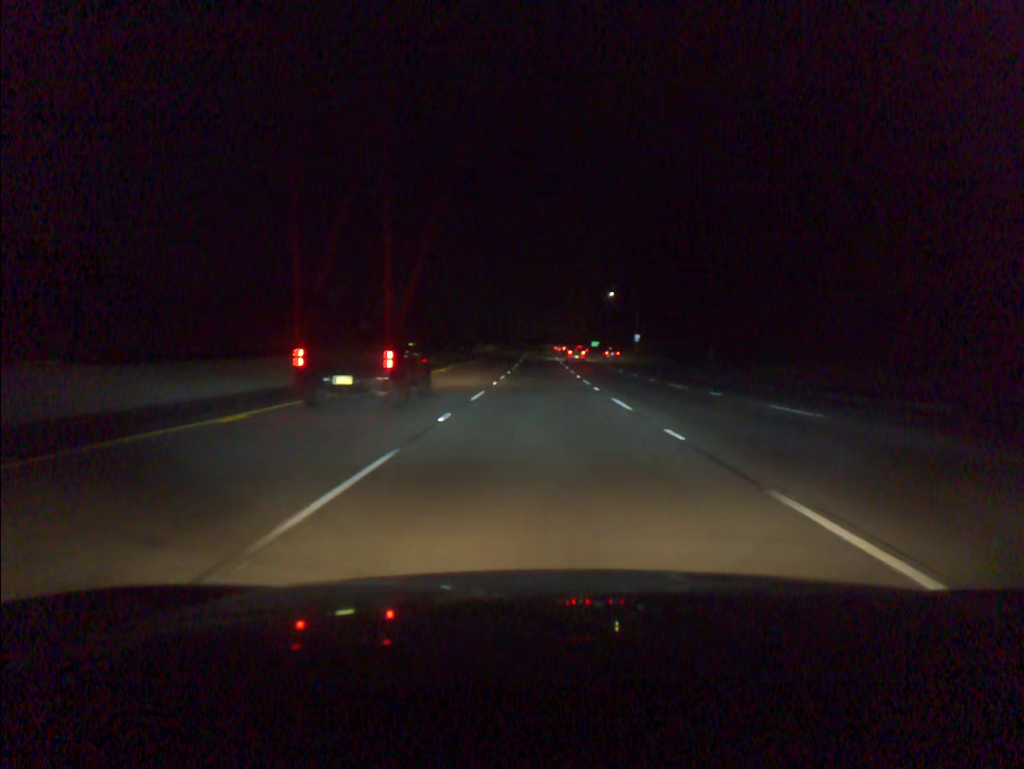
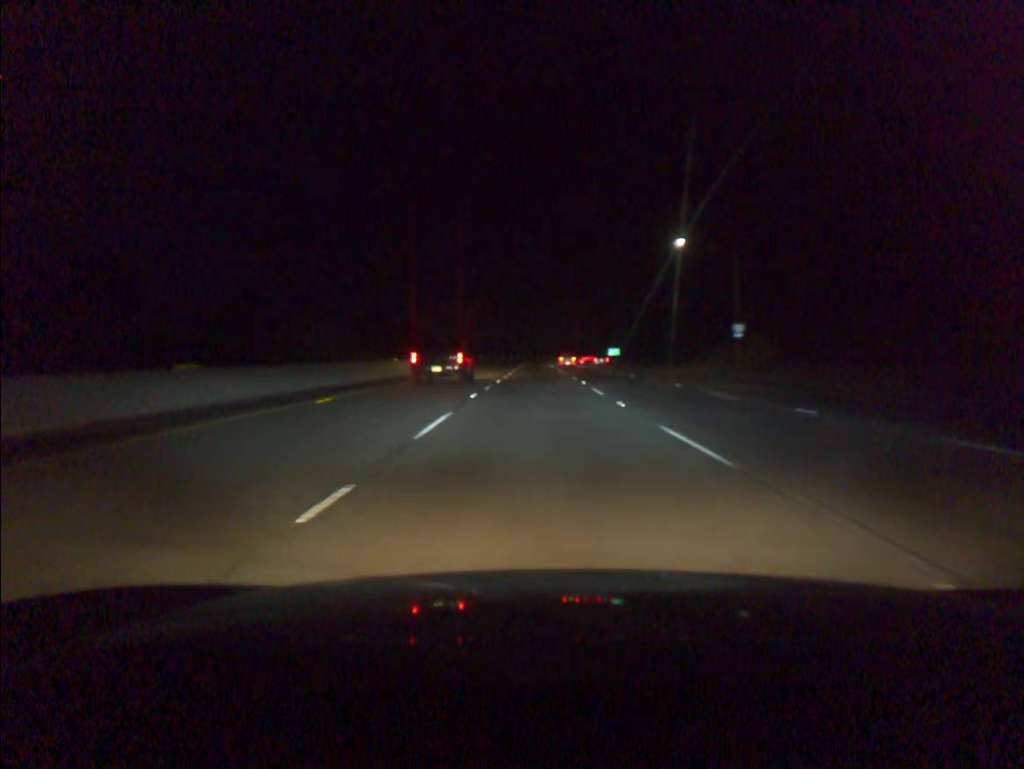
(-0.2, +67.0) m; 0°
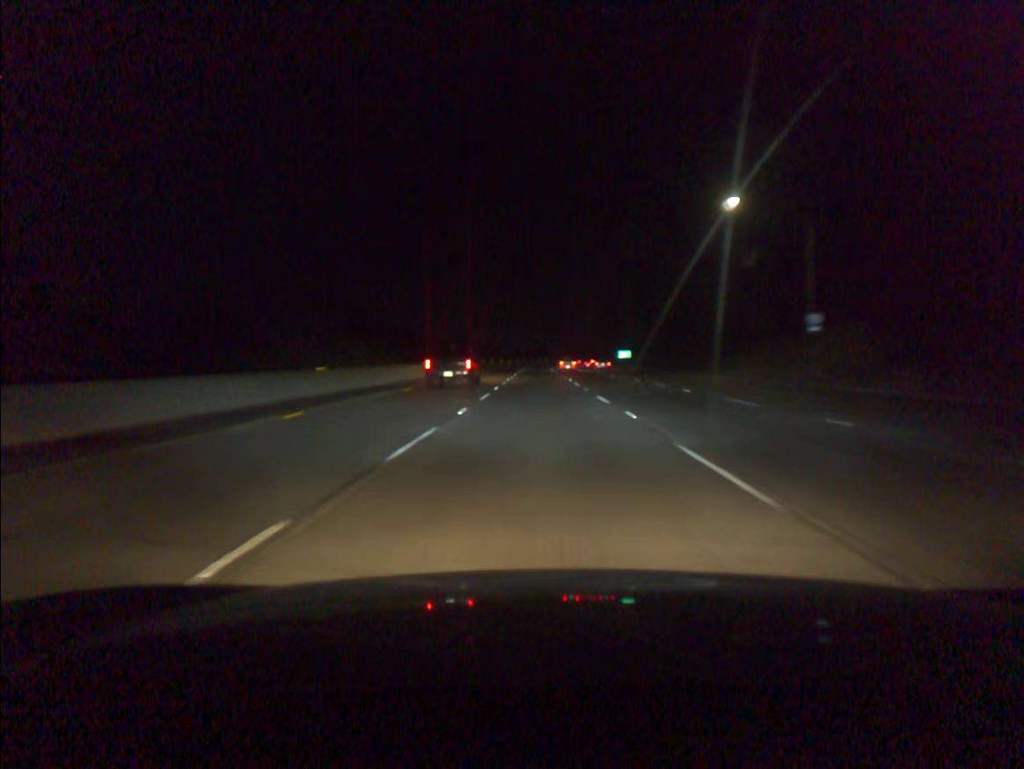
(0.0, +16.7) m; 0°
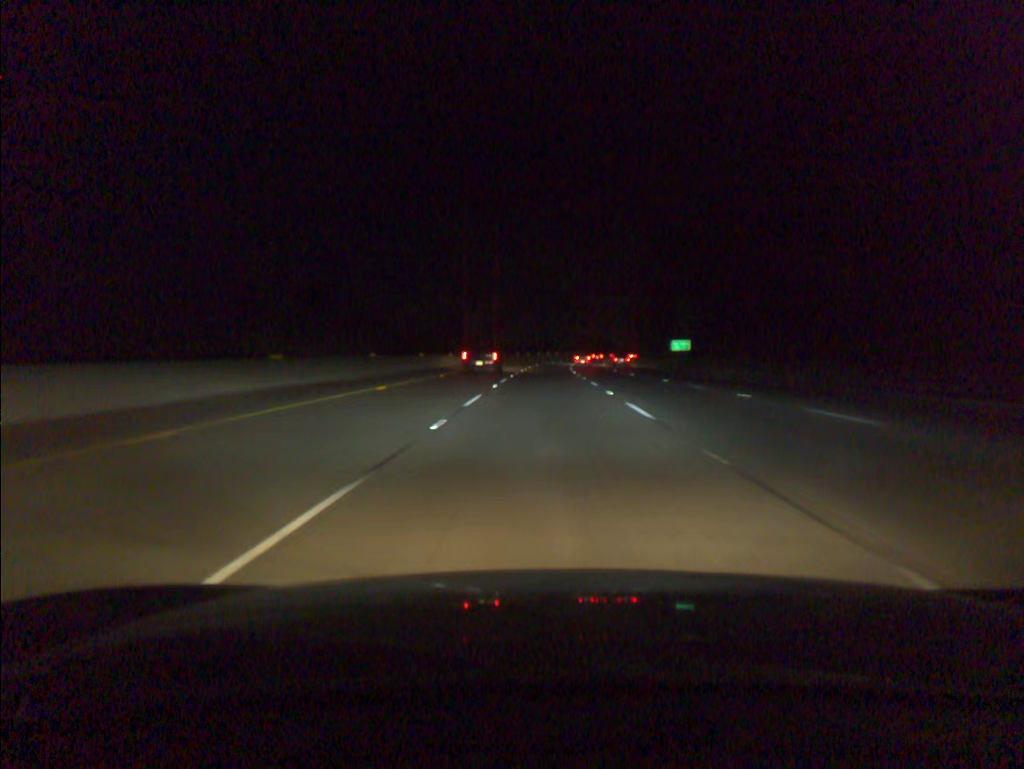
(-0.3, +50.3) m; 0°
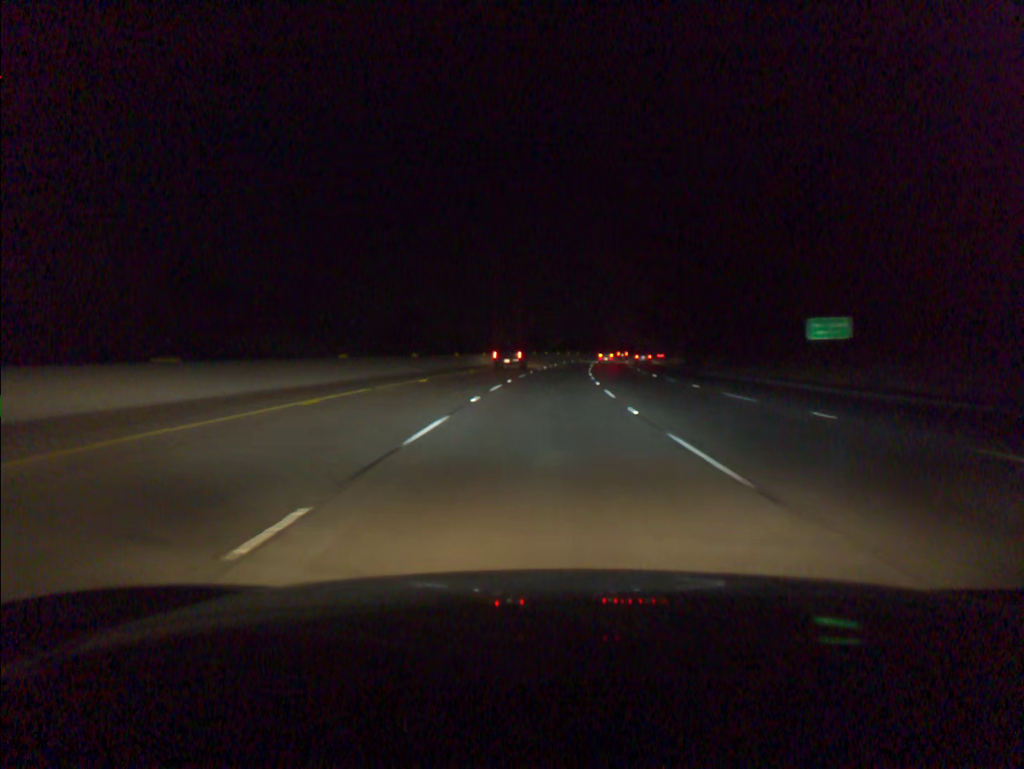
(+0.3, +50.7) m; +1°
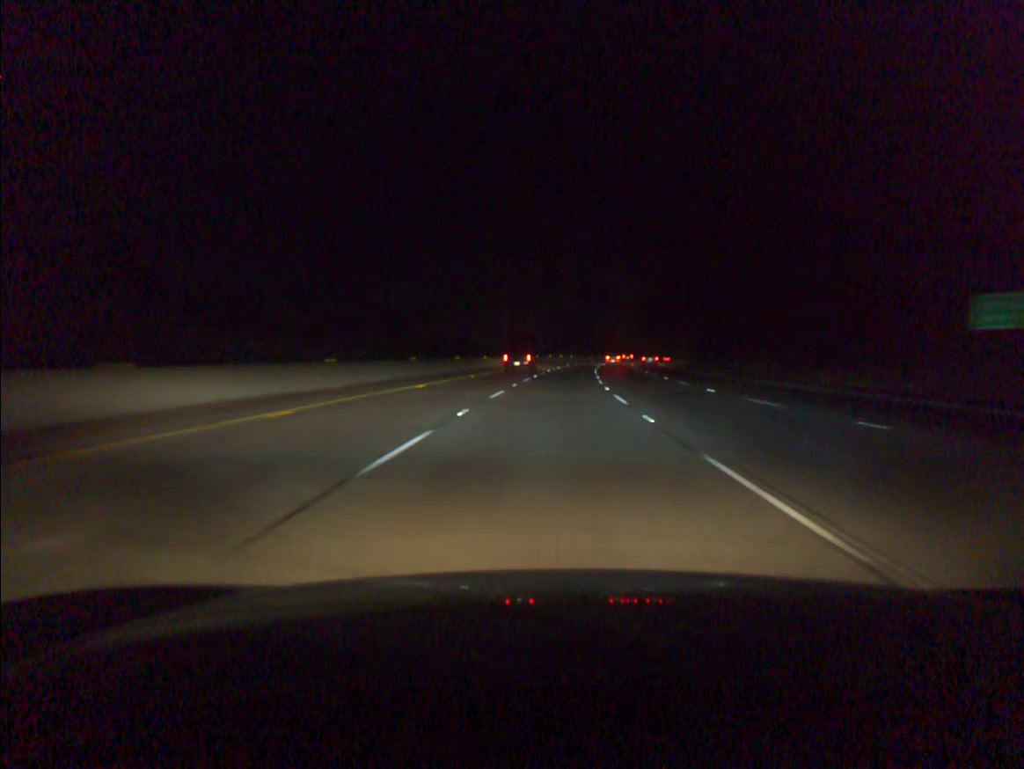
(+0.1, +16.9) m; +1°
